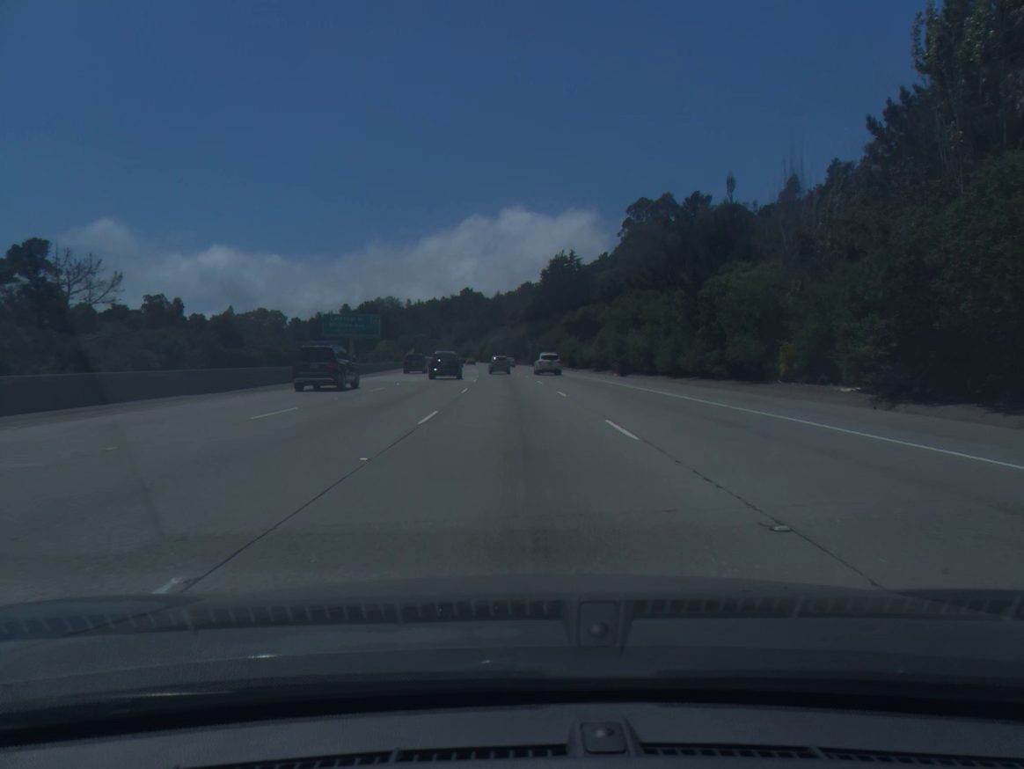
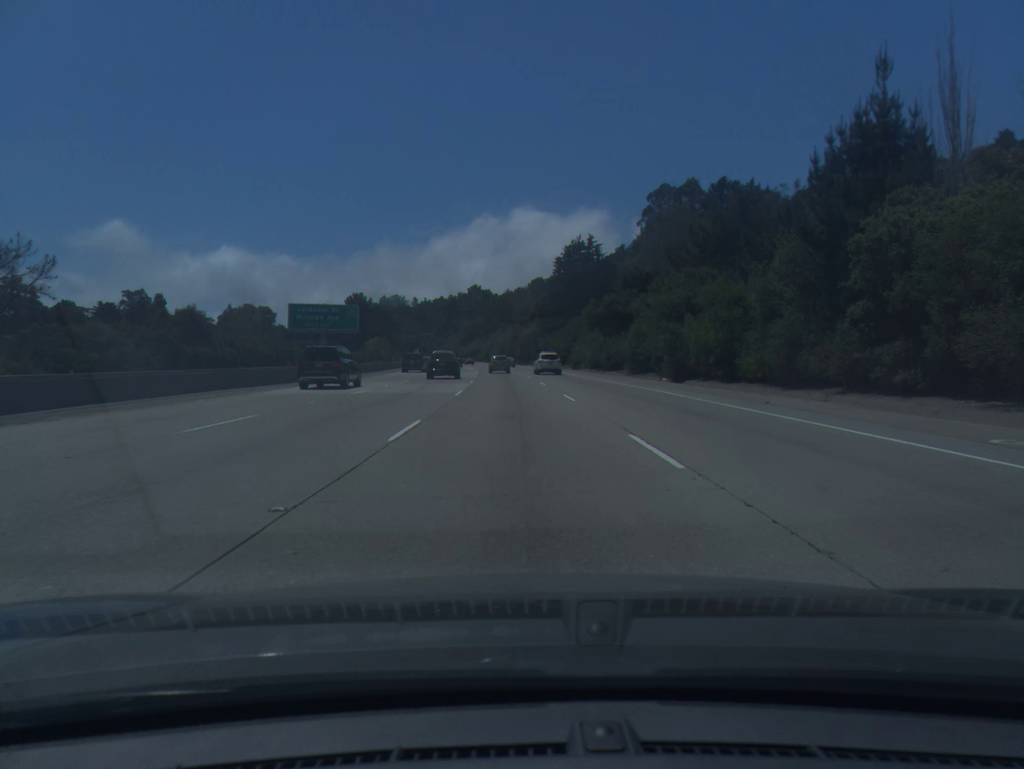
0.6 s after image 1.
(-0.1, +18.0) m; -1°
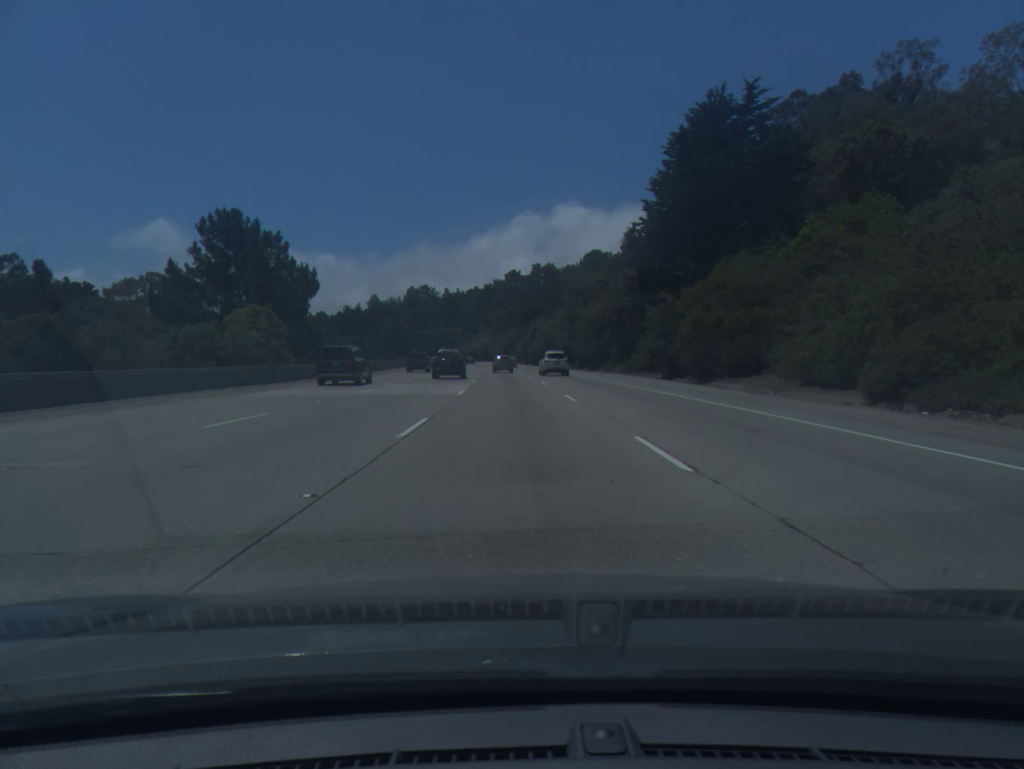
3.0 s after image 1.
(-2.1, +72.5) m; -3°
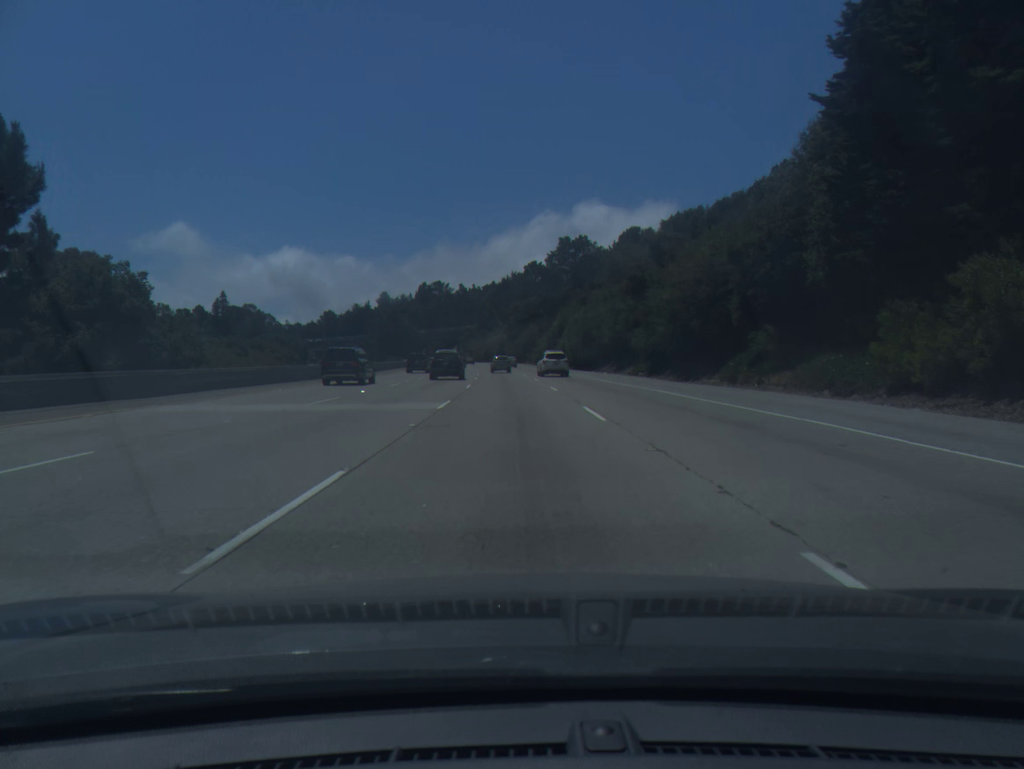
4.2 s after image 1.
(-0.5, +36.6) m; -1°
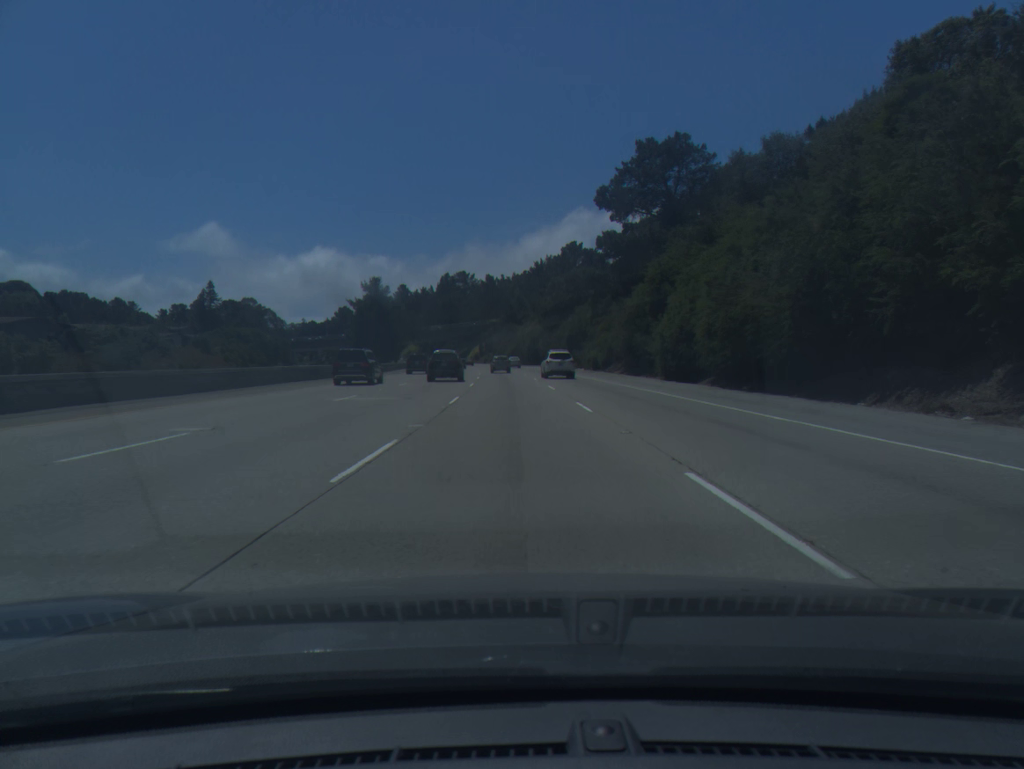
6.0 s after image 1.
(-1.1, +55.5) m; -2°
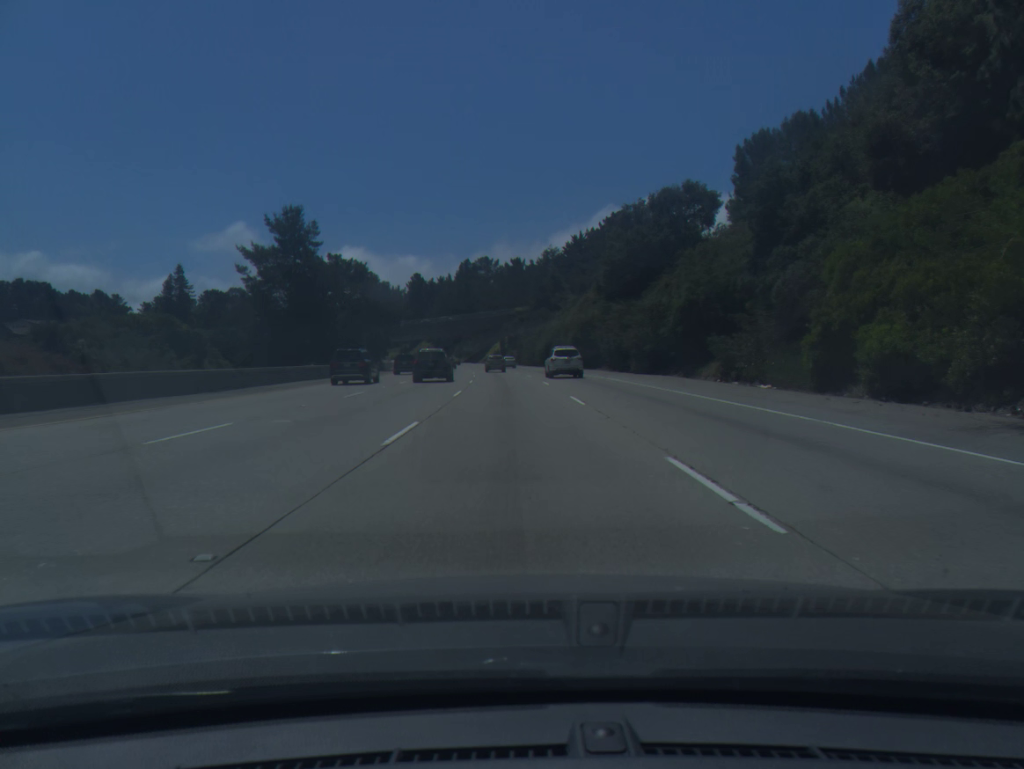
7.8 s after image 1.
(-1.1, +56.0) m; -2°
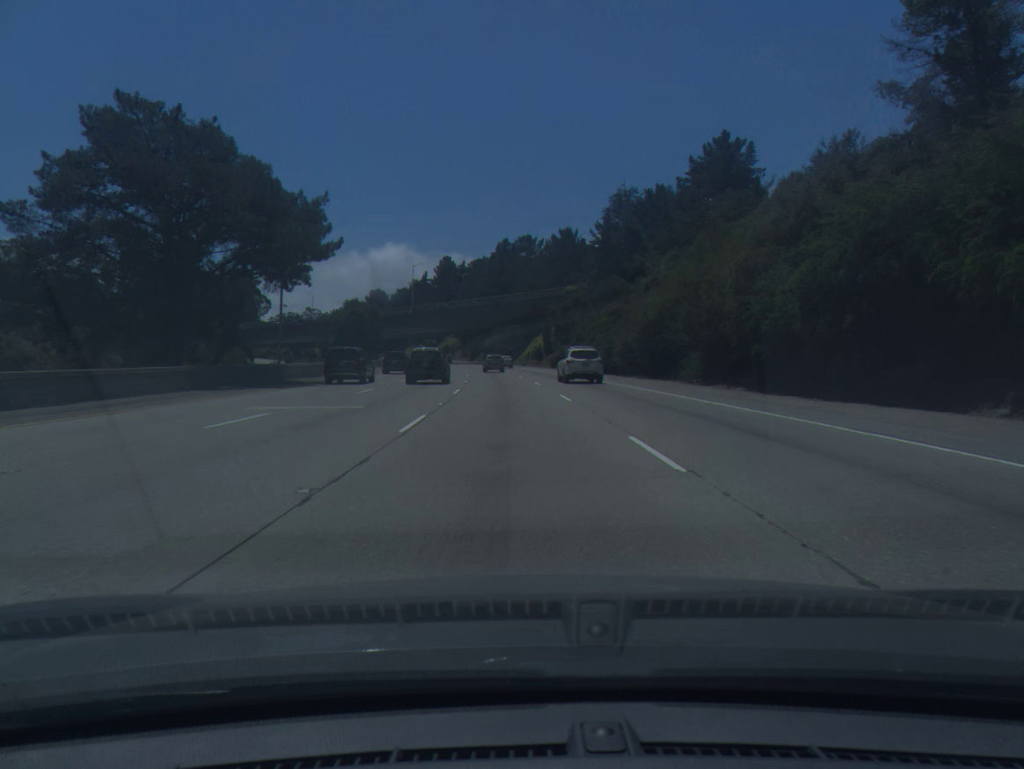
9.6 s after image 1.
(-1.3, +56.4) m; -3°
